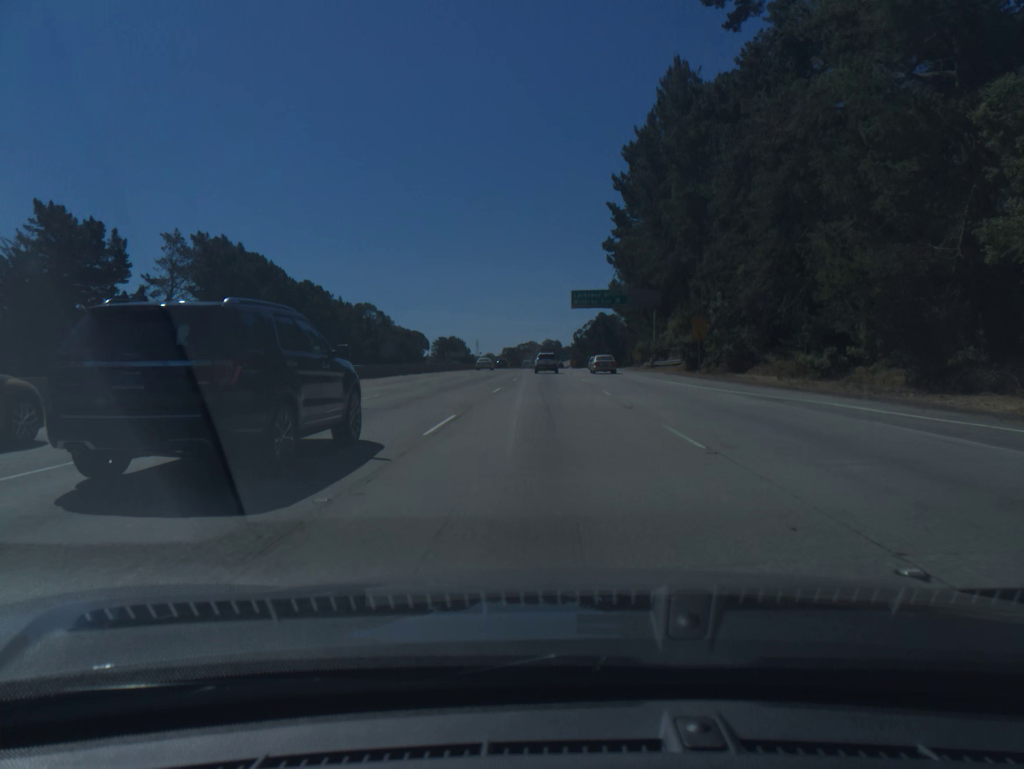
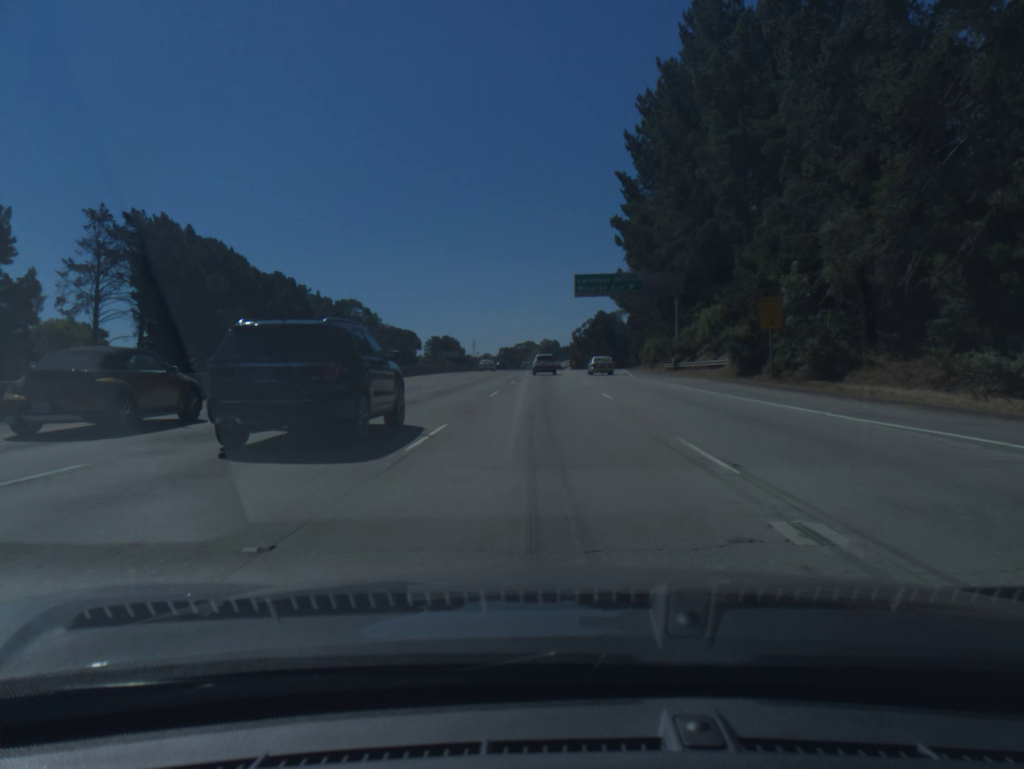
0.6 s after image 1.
(0.0, +16.1) m; 0°
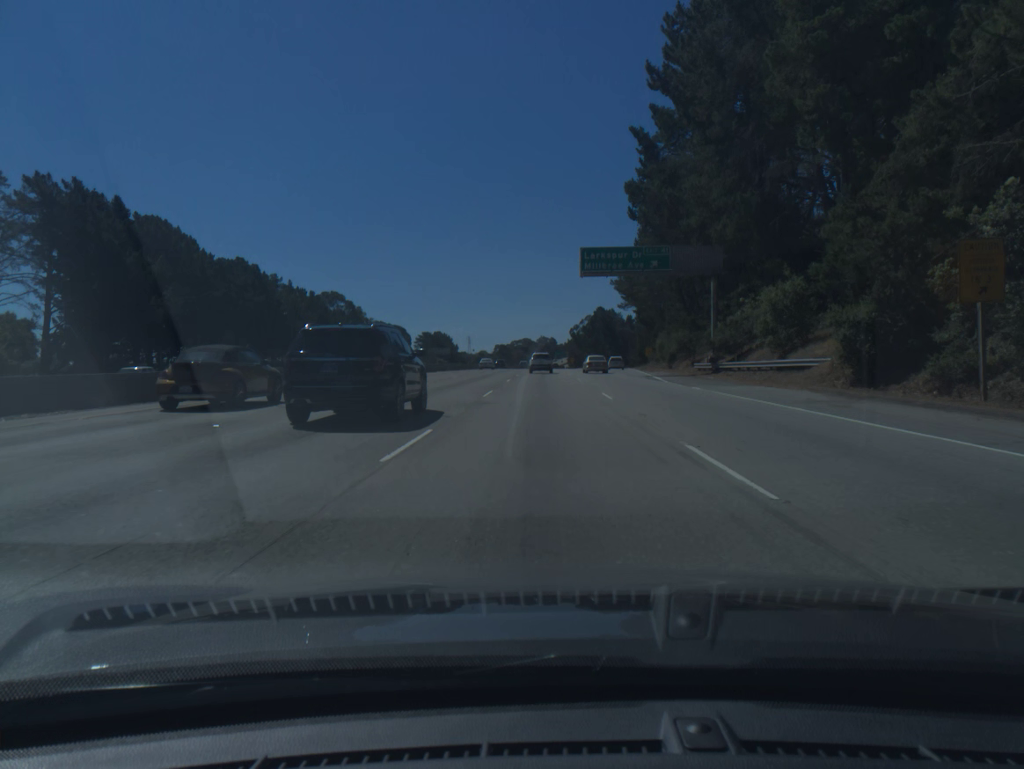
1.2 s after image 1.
(0.0, +16.1) m; 0°
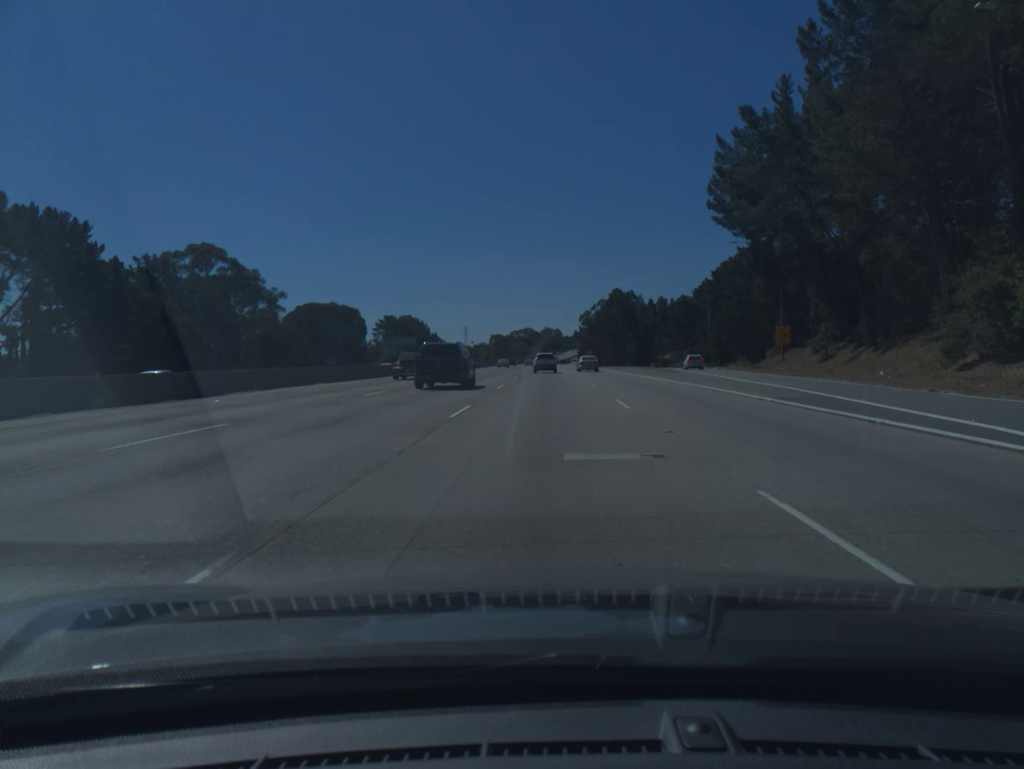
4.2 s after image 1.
(-0.2, +81.2) m; 0°
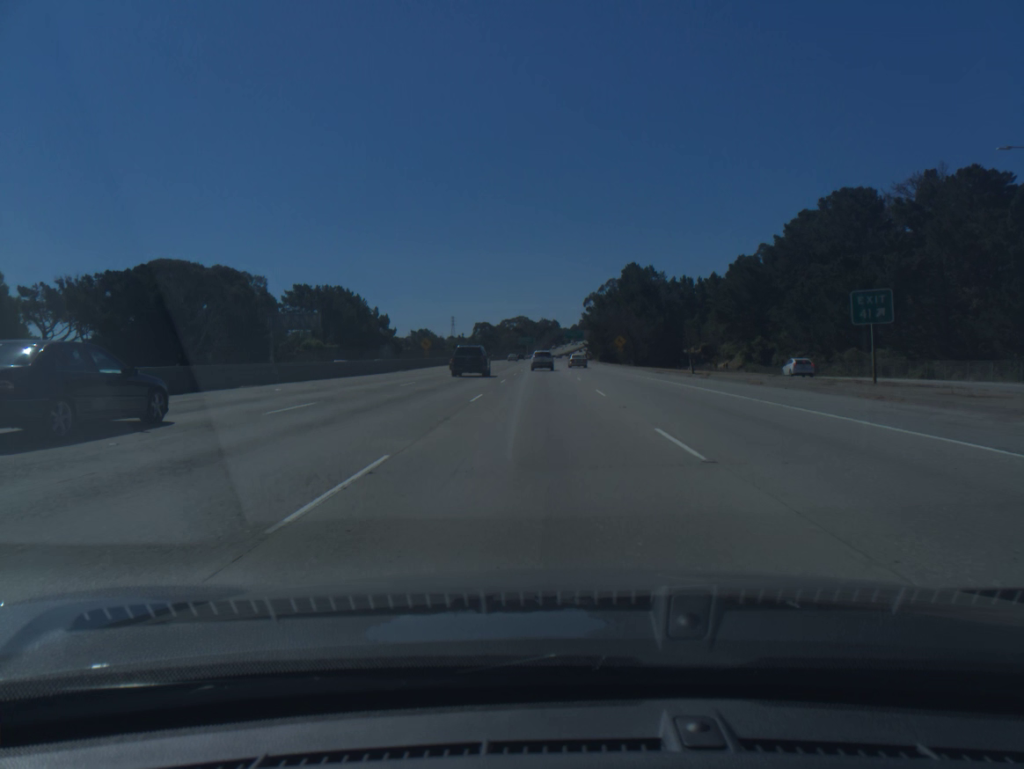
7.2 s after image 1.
(+0.3, +82.2) m; 0°
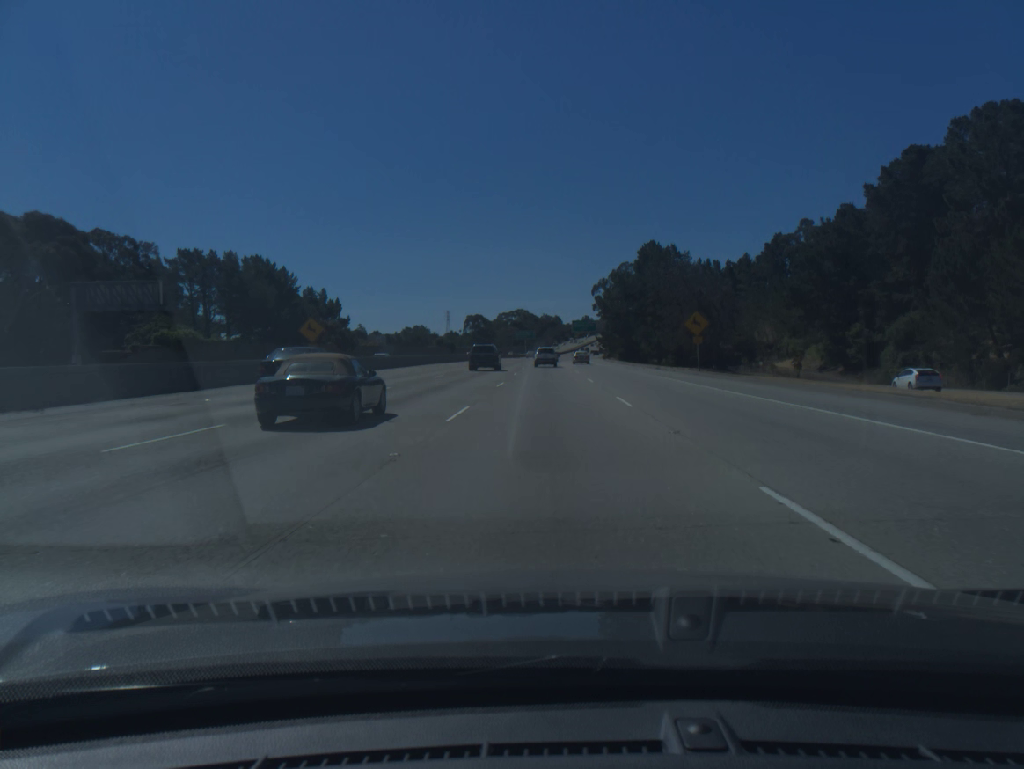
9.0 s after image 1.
(-0.2, +49.9) m; 0°
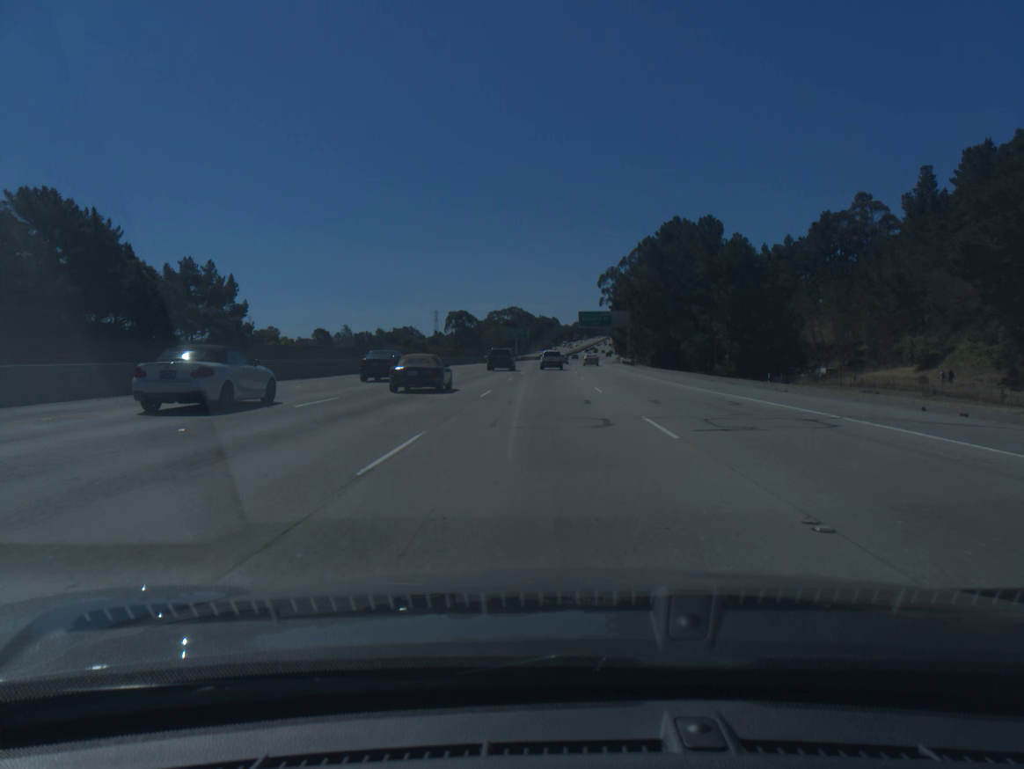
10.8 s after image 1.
(+0.1, +50.2) m; 0°
